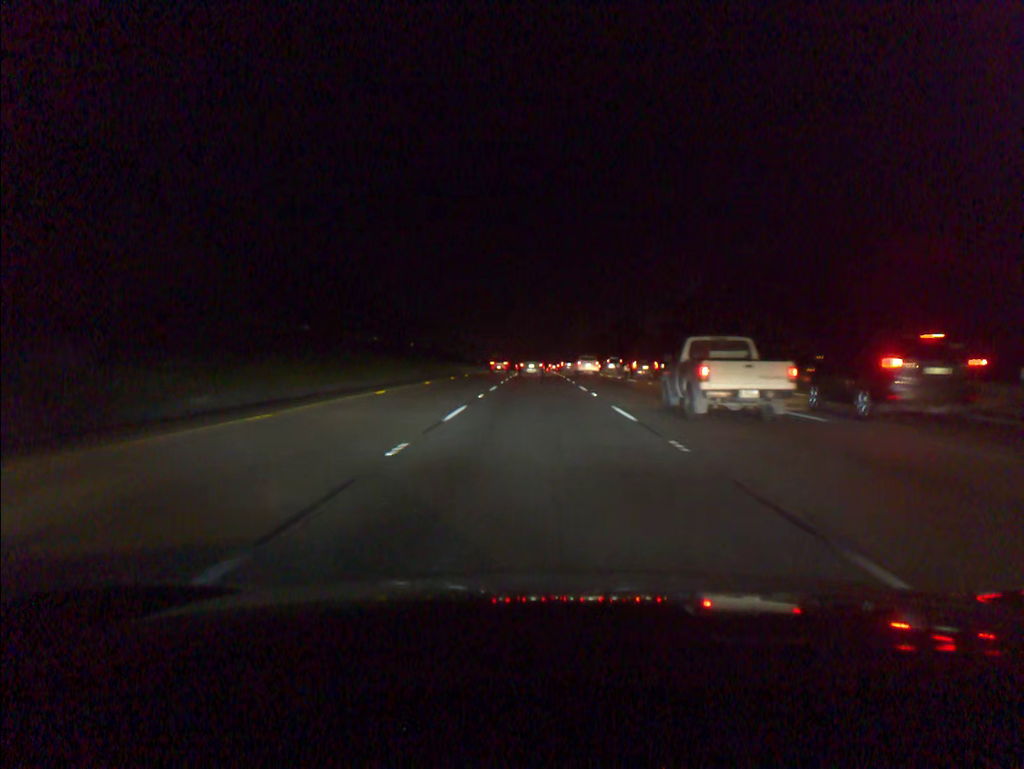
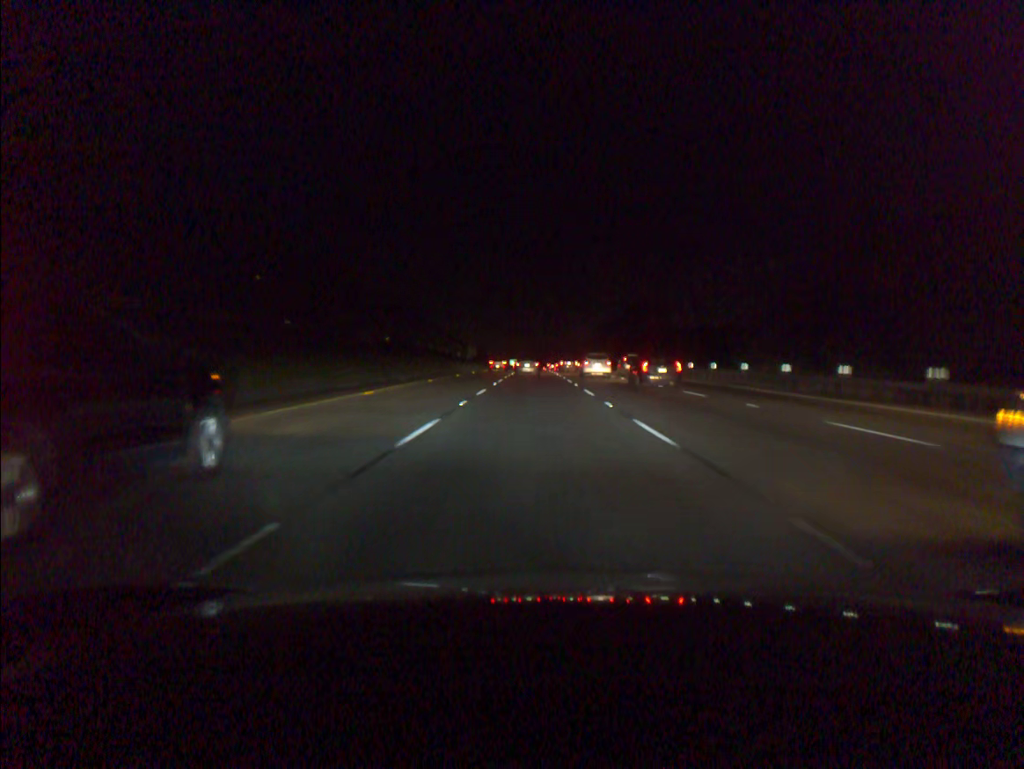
(+0.2, +62.7) m; 0°
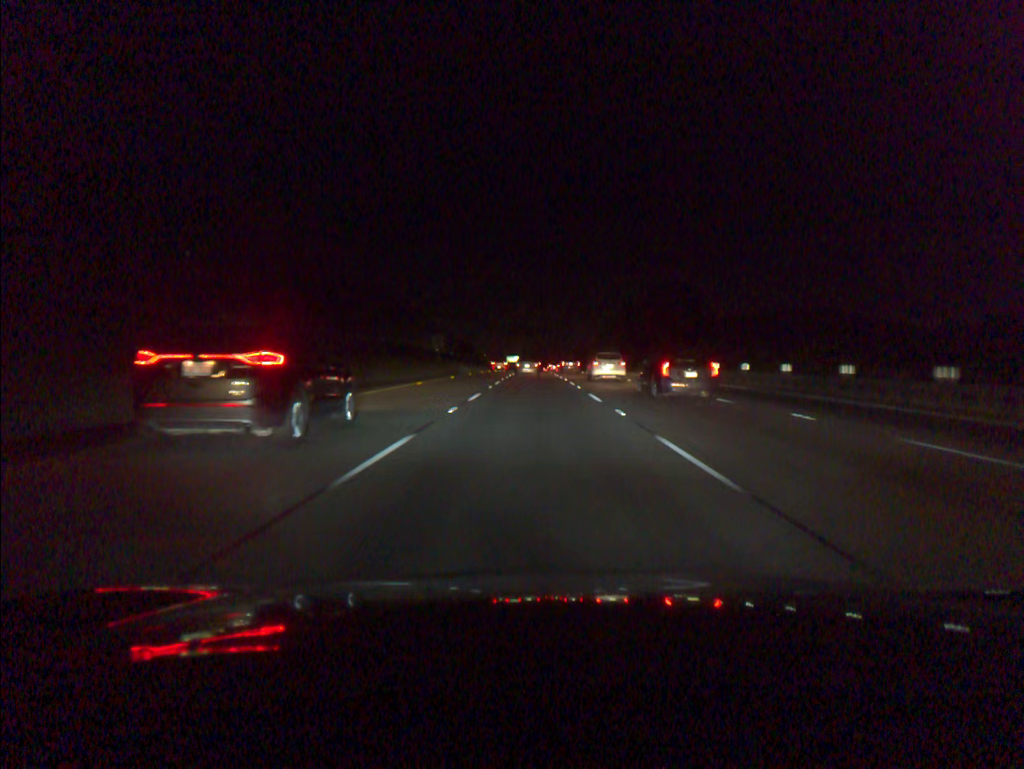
(0.0, +47.0) m; 0°
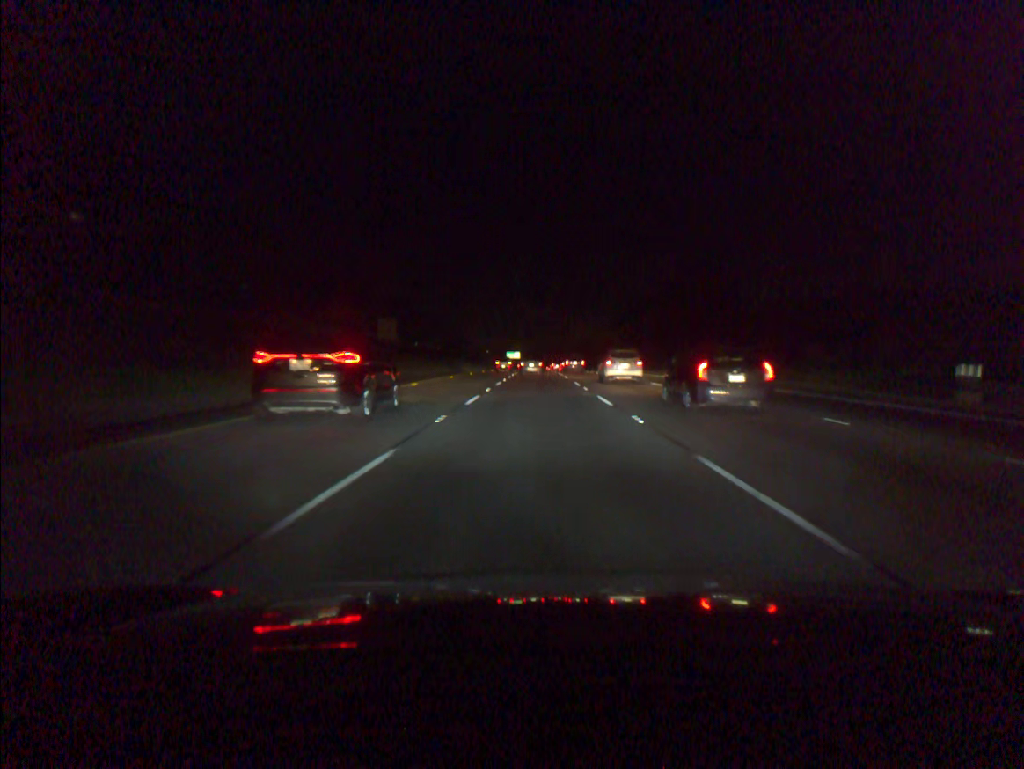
(-0.1, +31.4) m; 0°
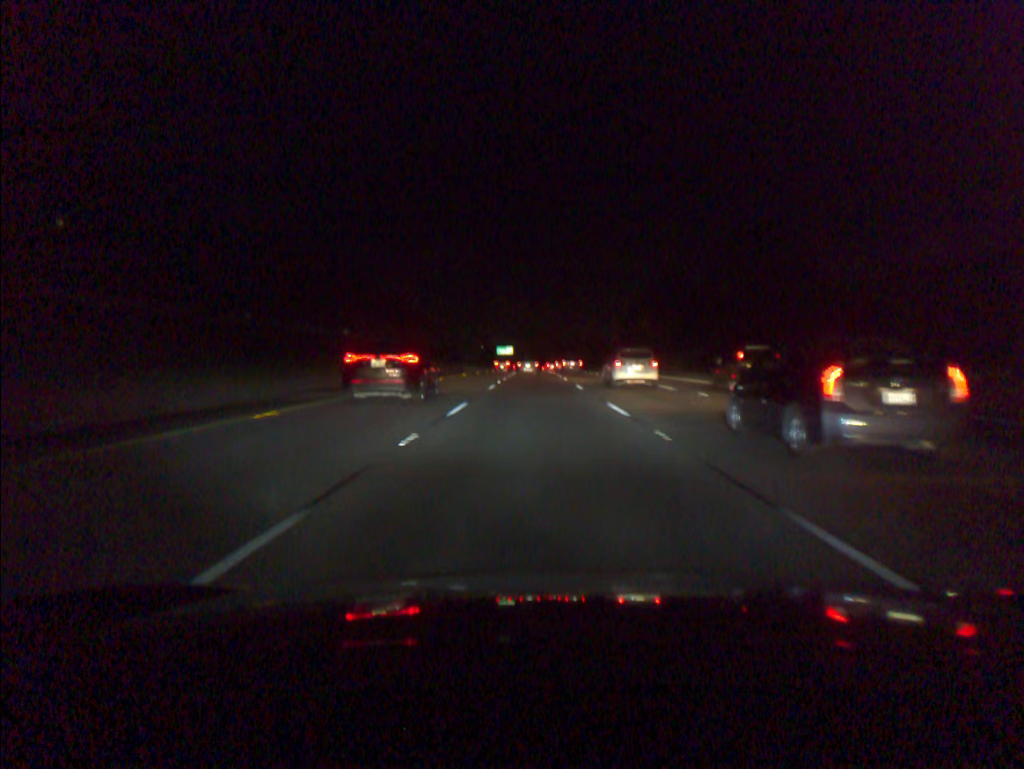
(+0.1, +47.5) m; 0°
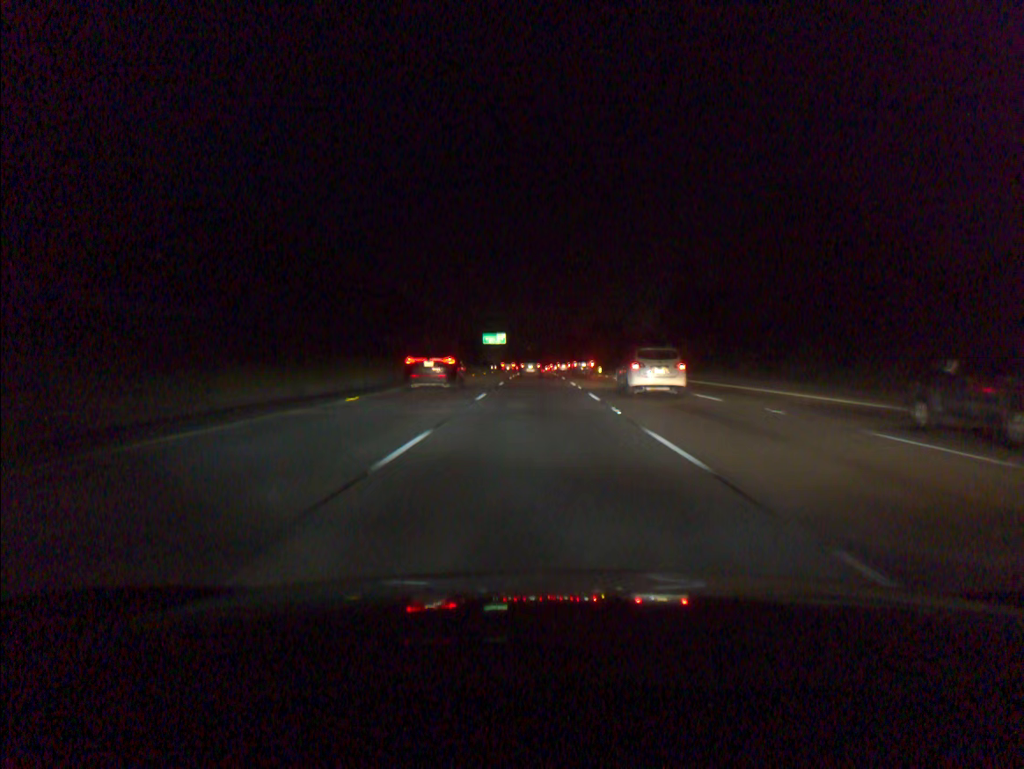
(-0.1, +80.5) m; 0°
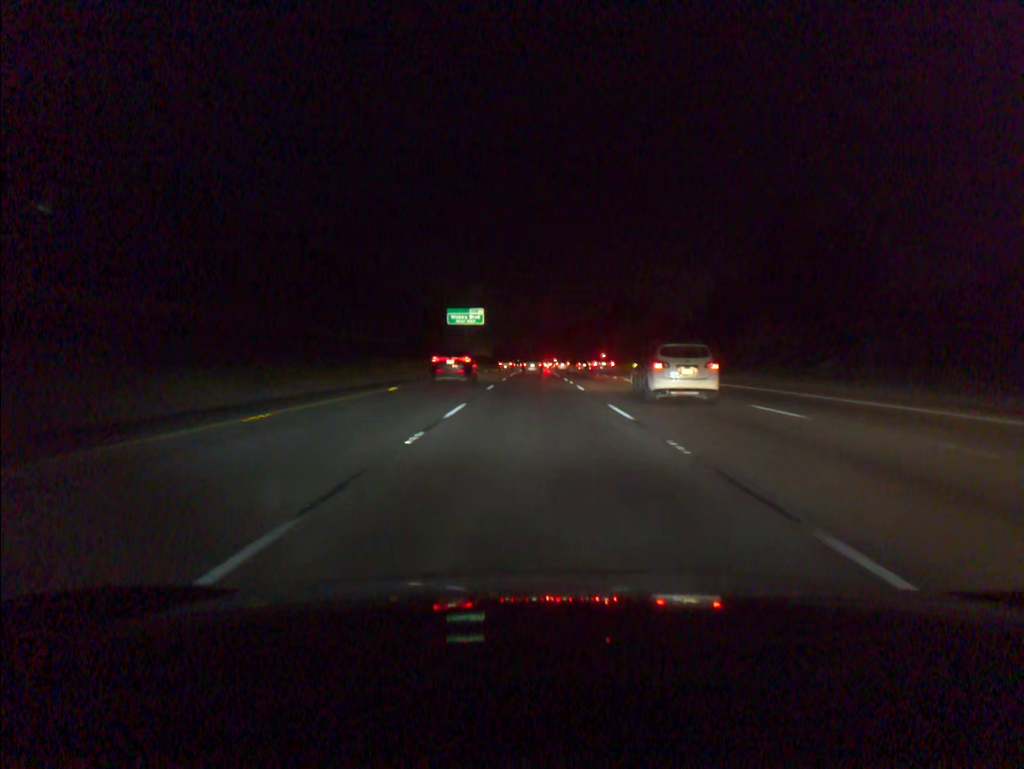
(+0.1, +66.1) m; 0°
